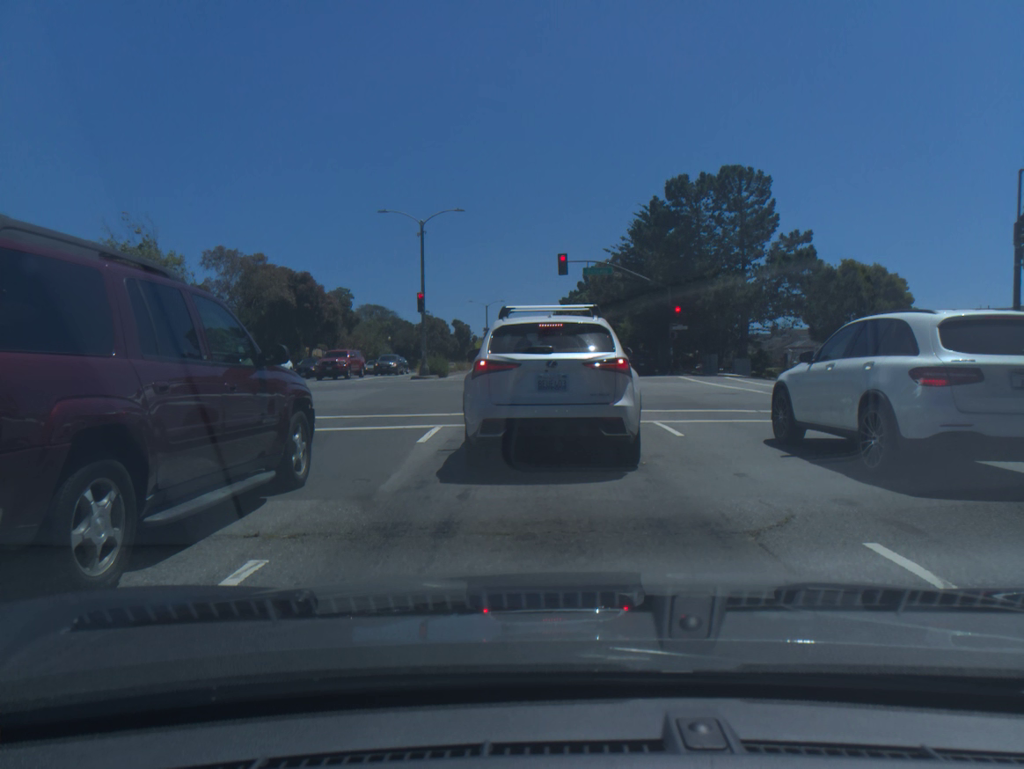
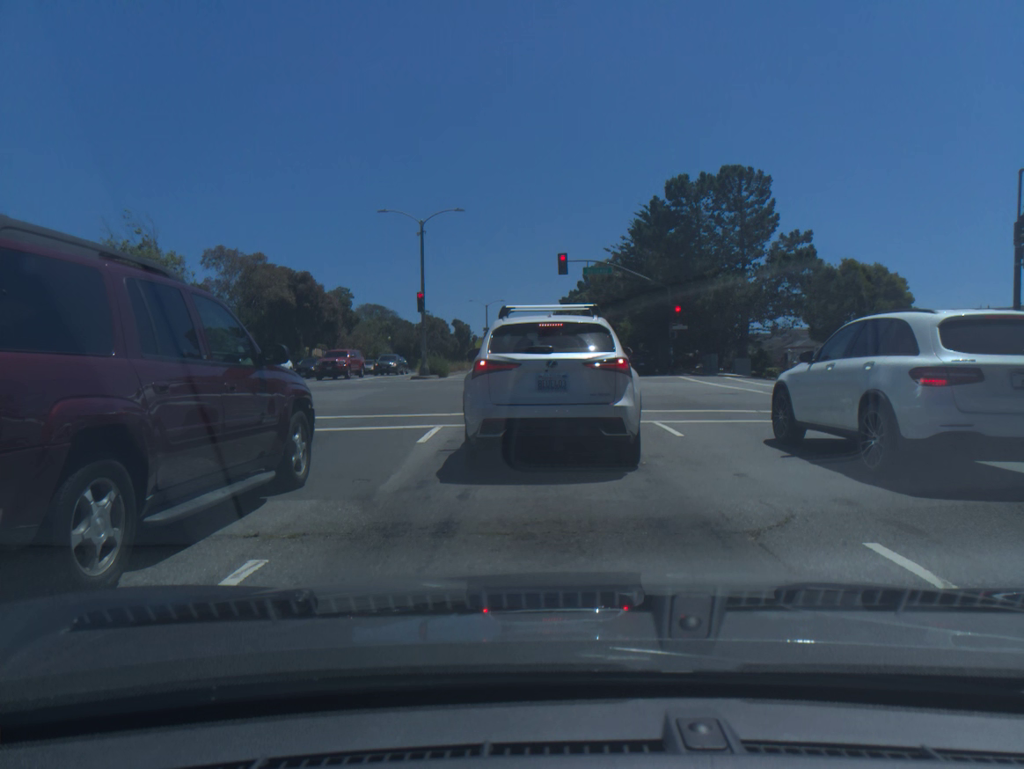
(-0.1, -0.2) m; 0°
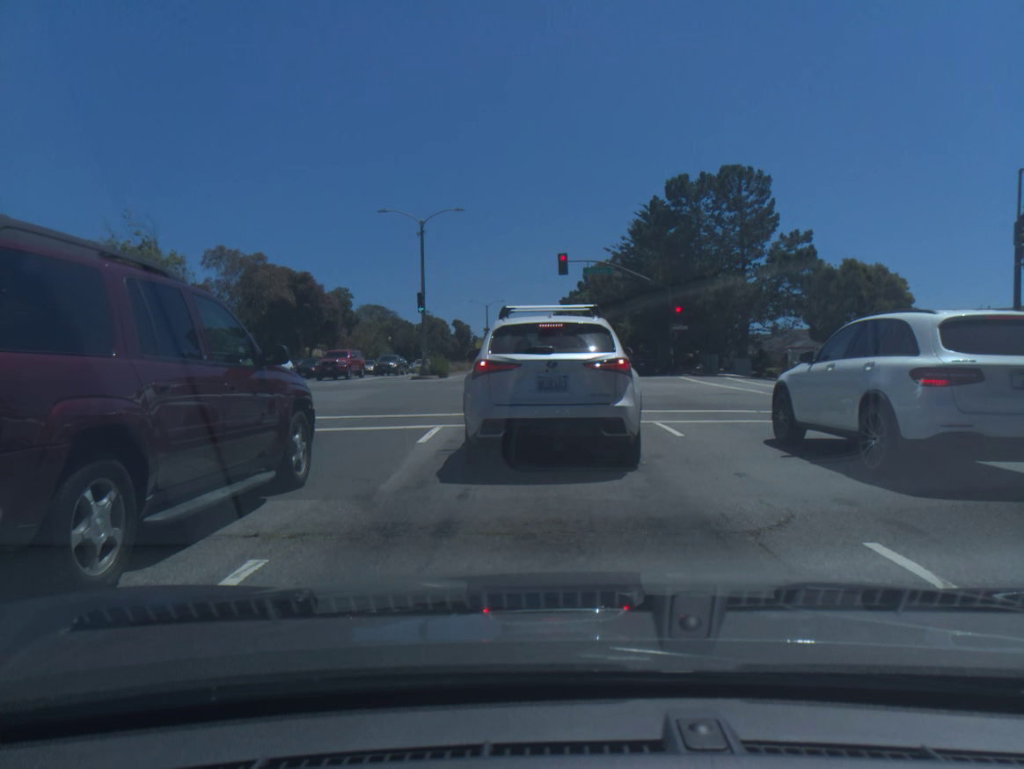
(0.0, +0.1) m; 0°
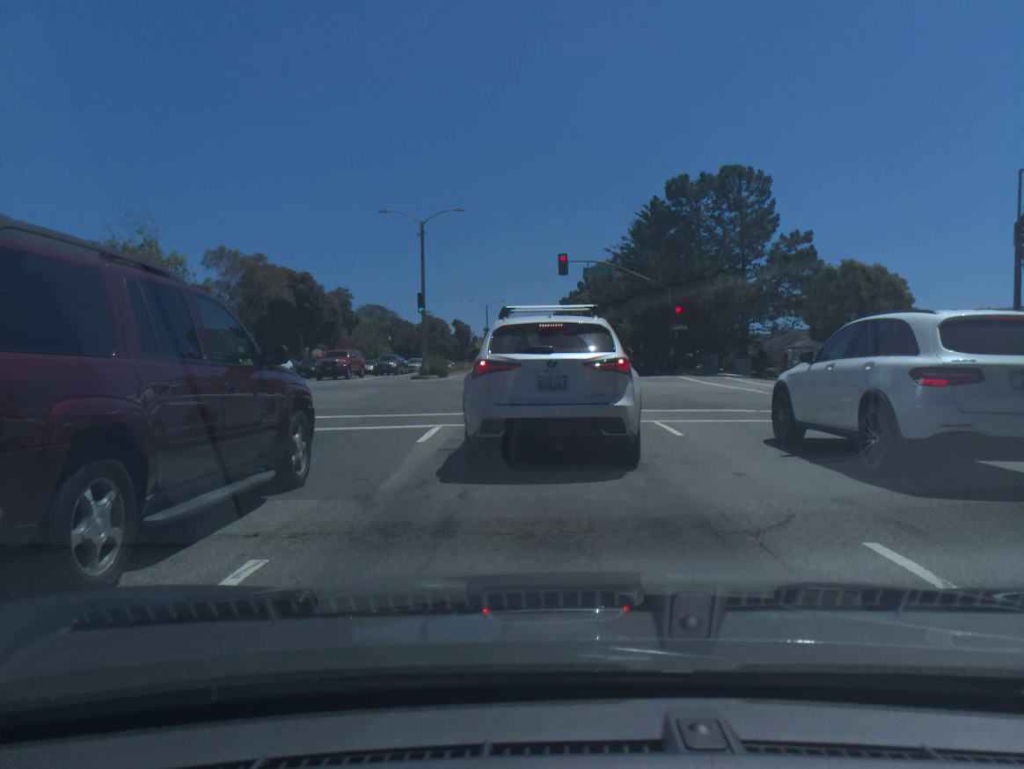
(0.0, +0.1) m; 0°
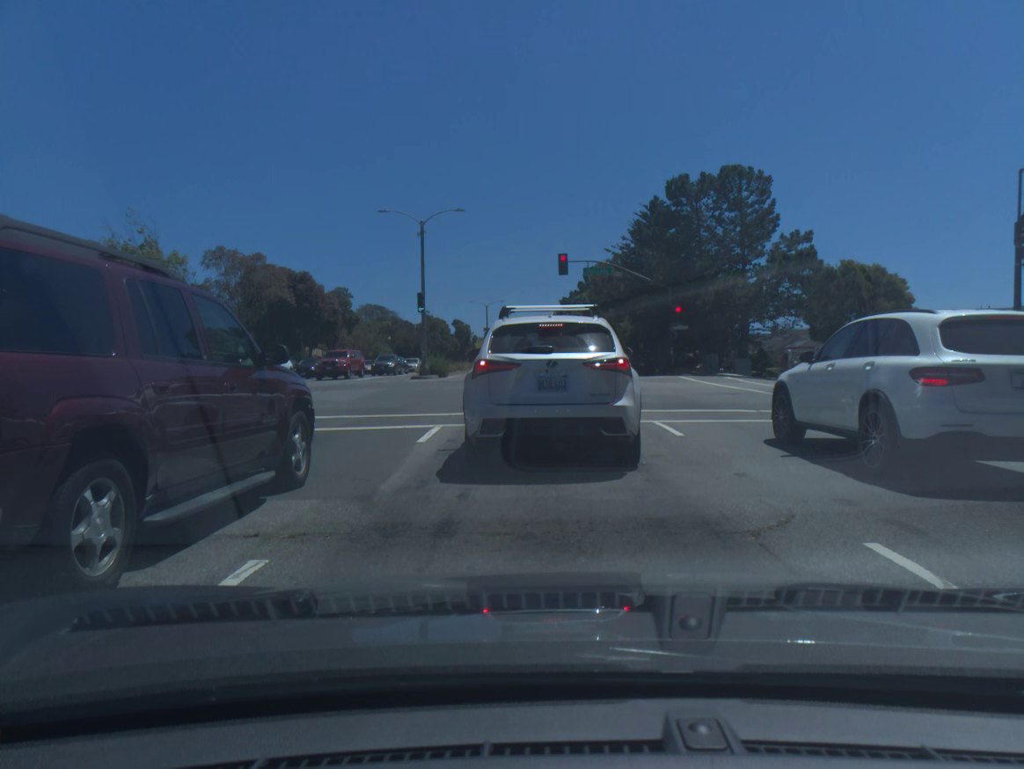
(0.0, 0.0) m; 0°
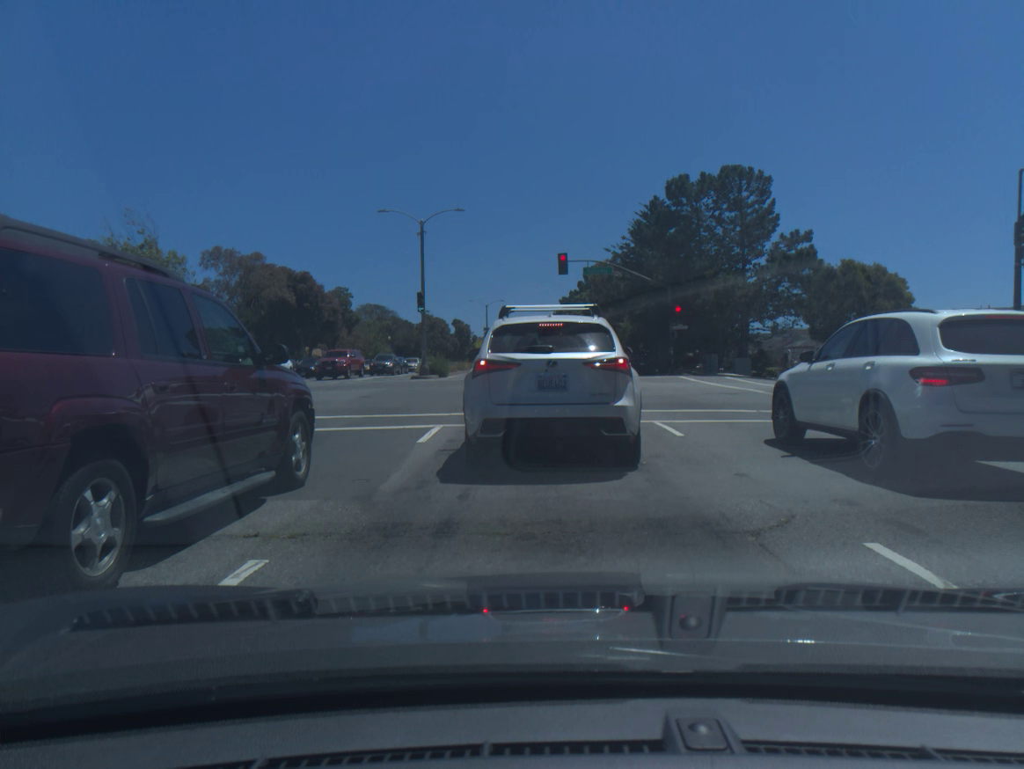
(0.0, -0.1) m; 0°
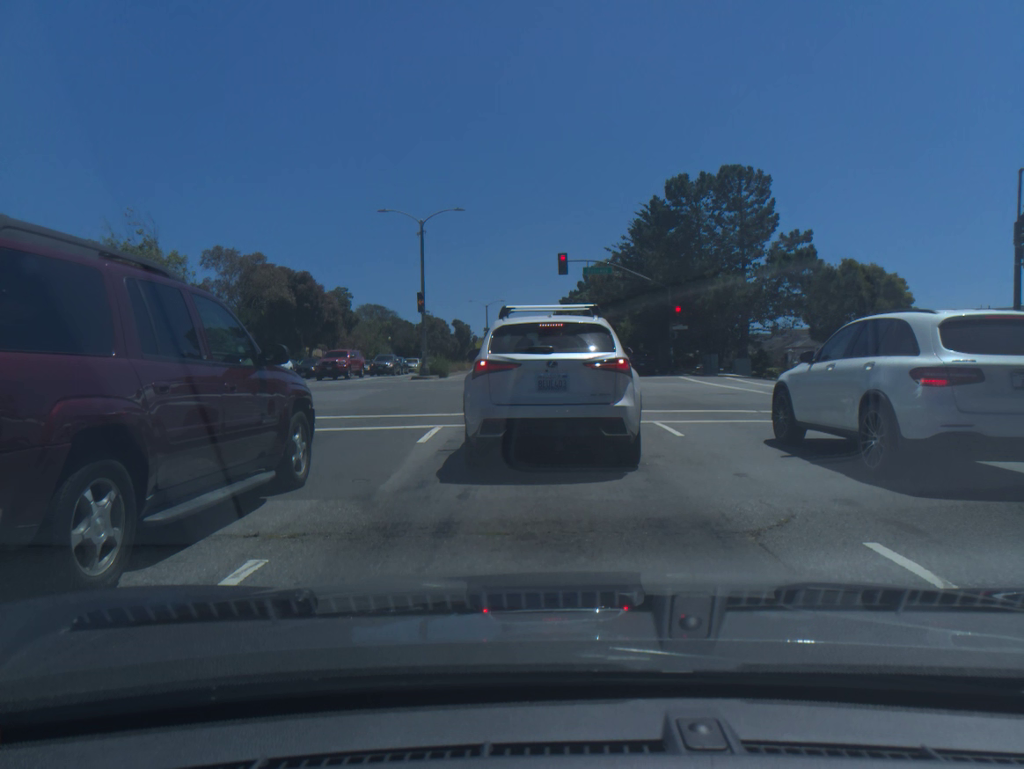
(0.0, -0.1) m; 0°
